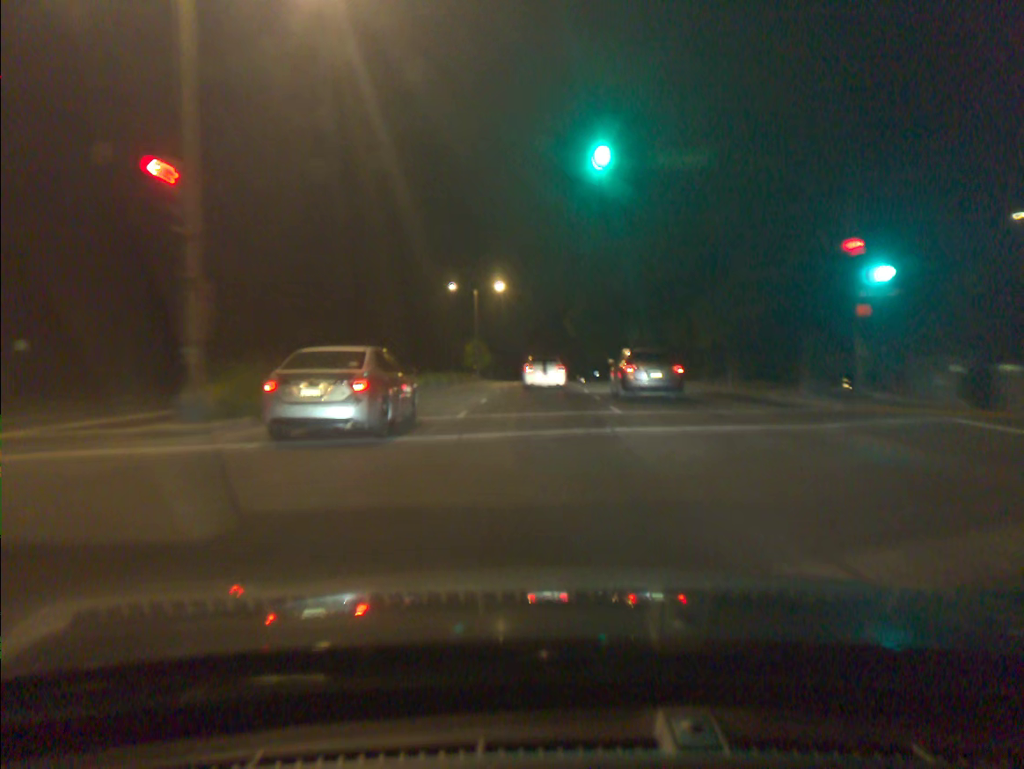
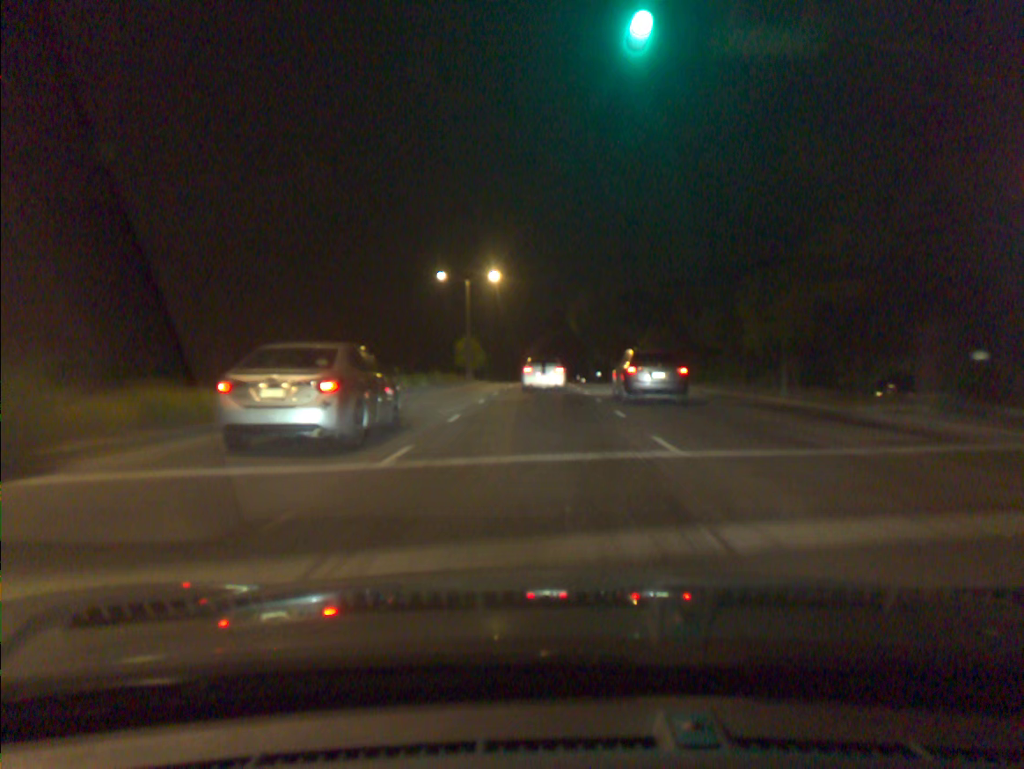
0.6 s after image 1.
(0.0, +7.8) m; 0°
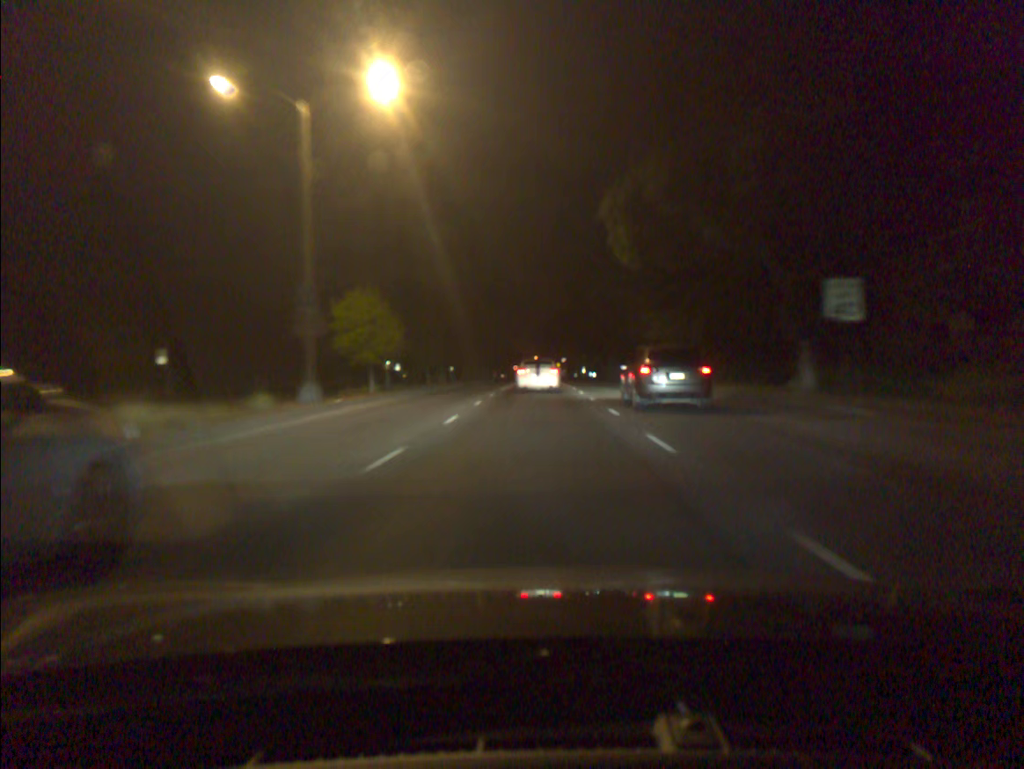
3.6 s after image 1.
(+0.1, +42.9) m; 0°
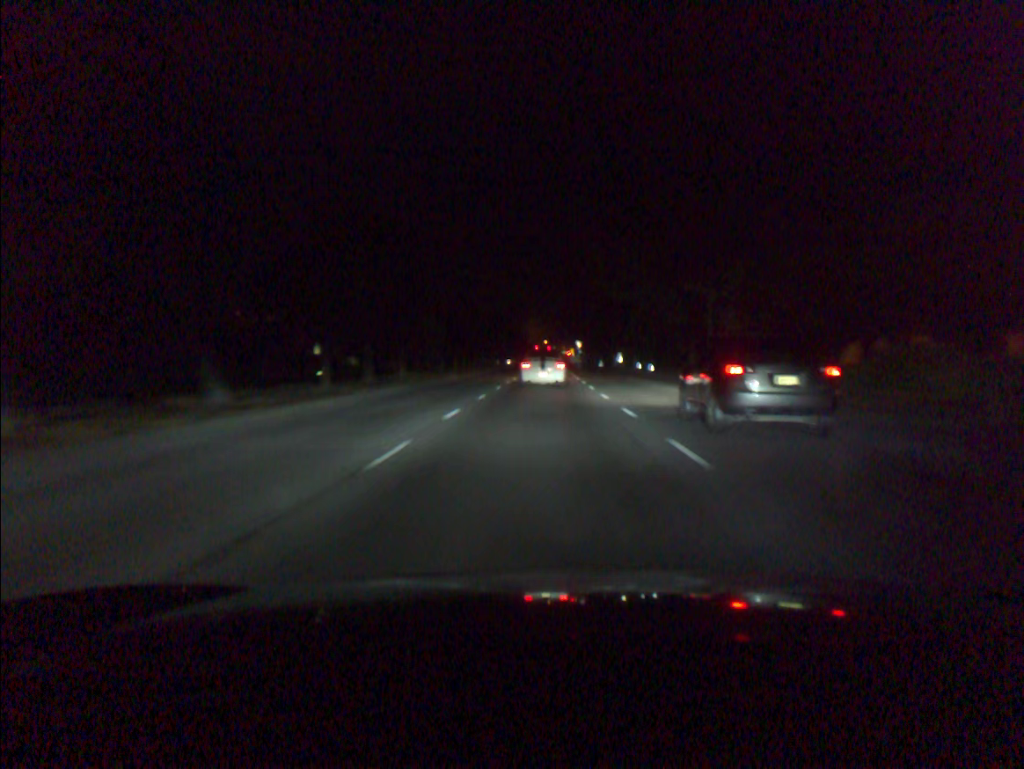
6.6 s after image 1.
(-0.2, +51.6) m; -1°
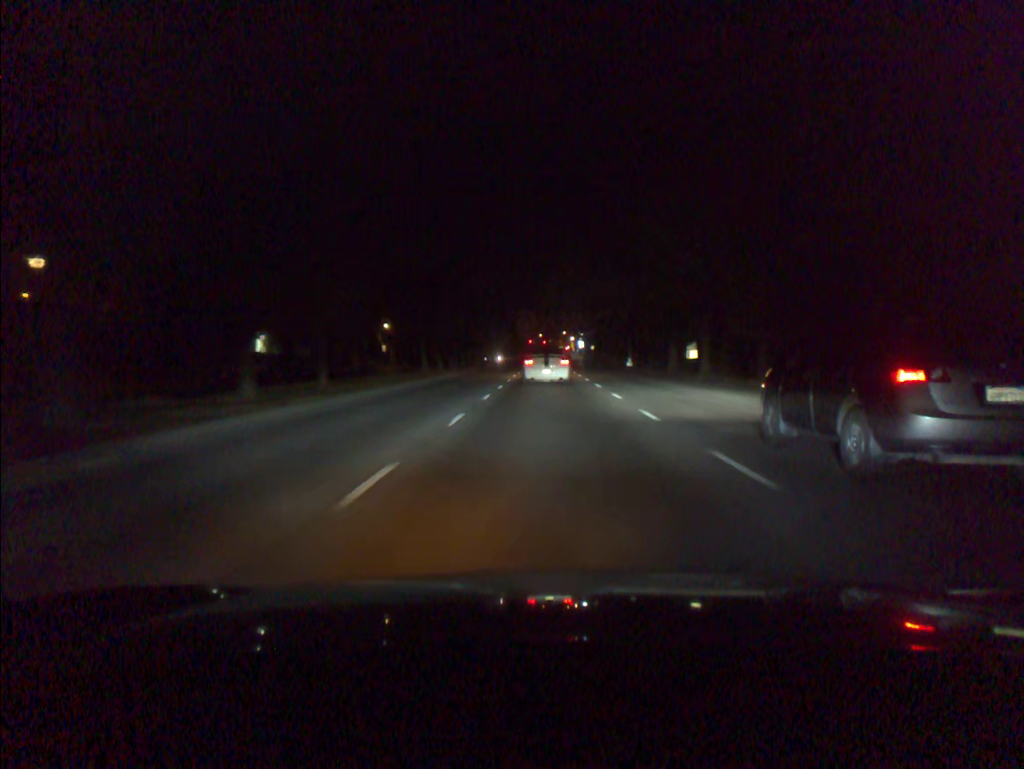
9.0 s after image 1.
(+0.1, +44.9) m; 0°
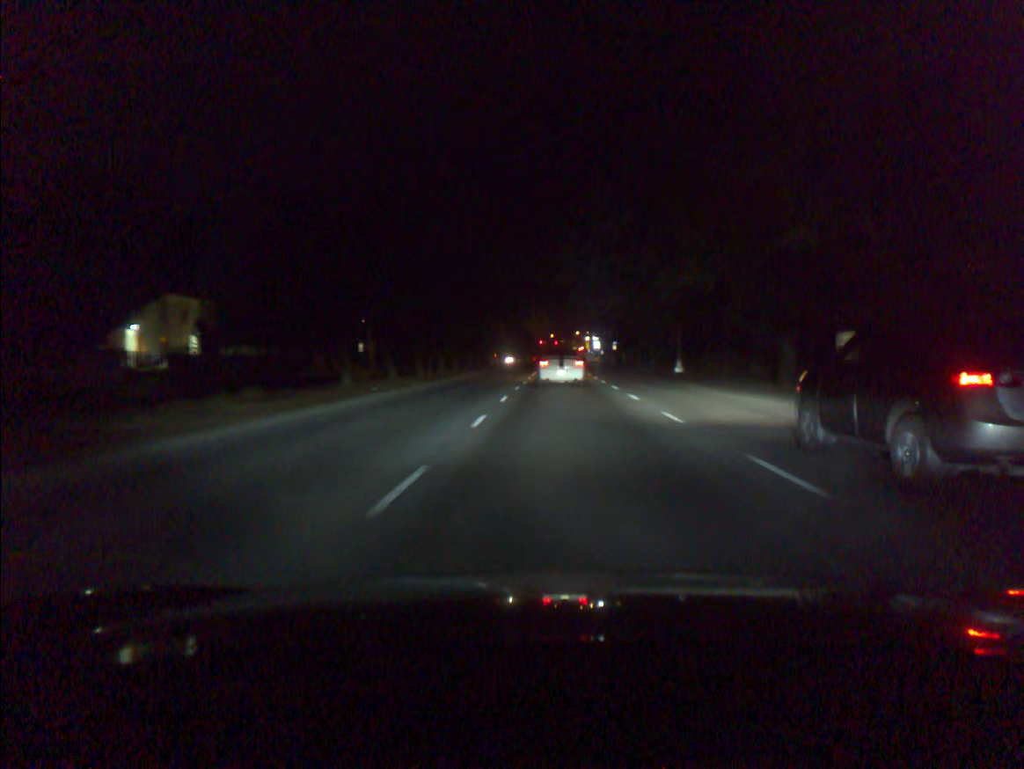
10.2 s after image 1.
(-0.2, +22.0) m; -1°
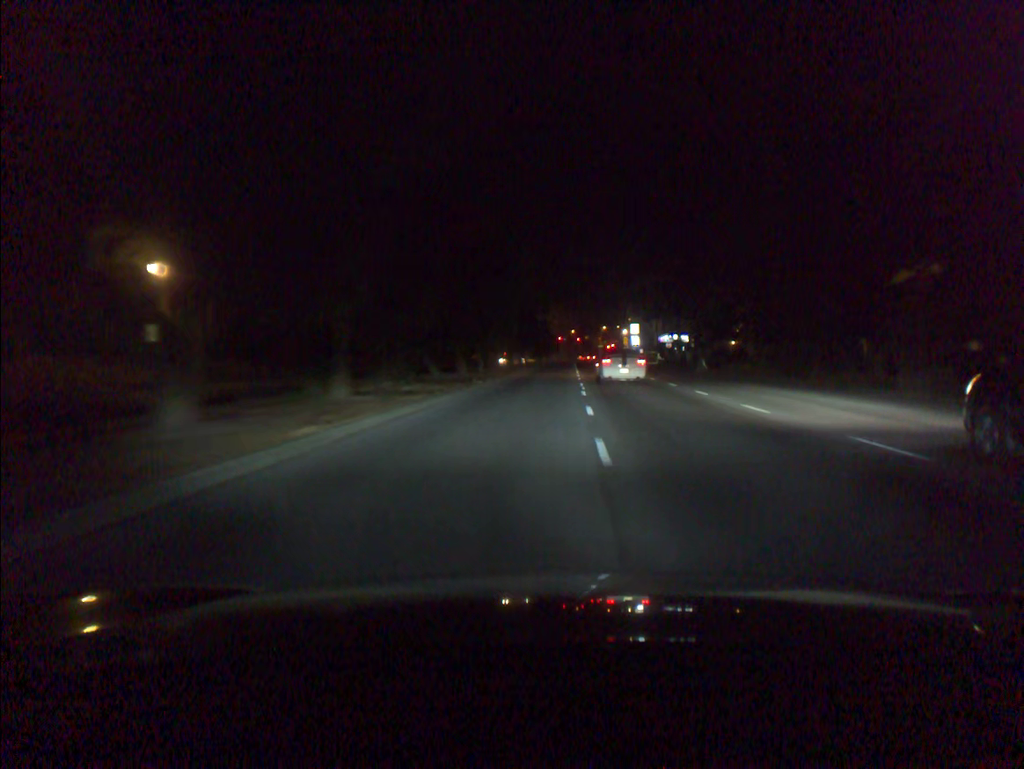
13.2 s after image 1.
(-0.8, +55.4) m; -1°
